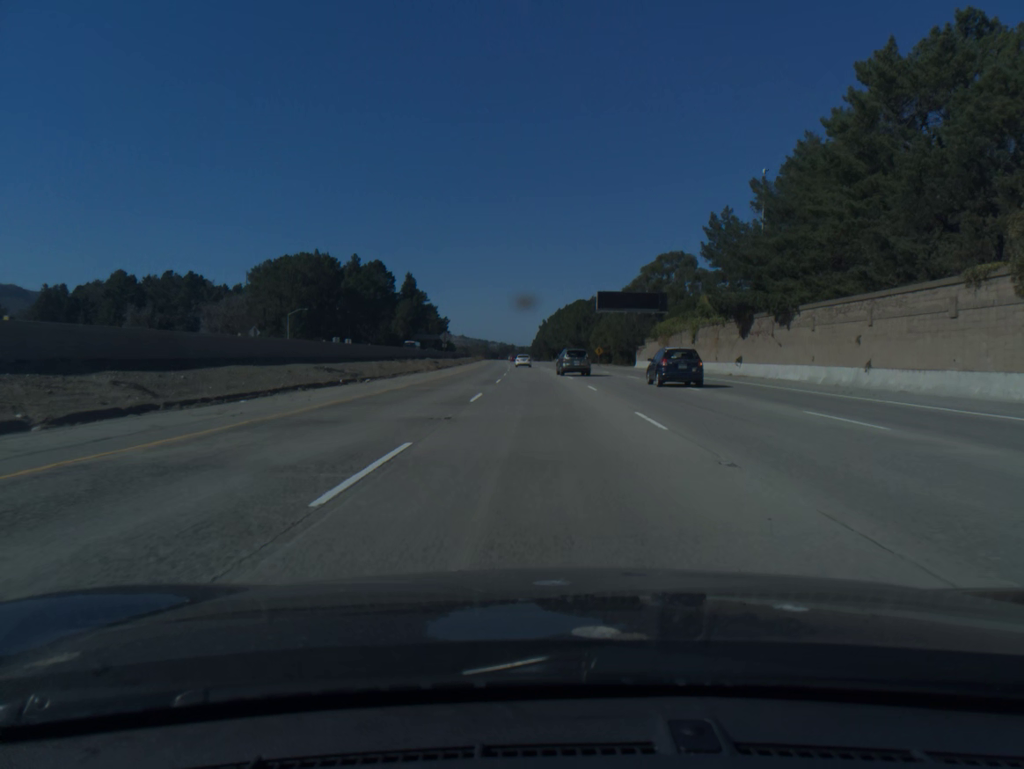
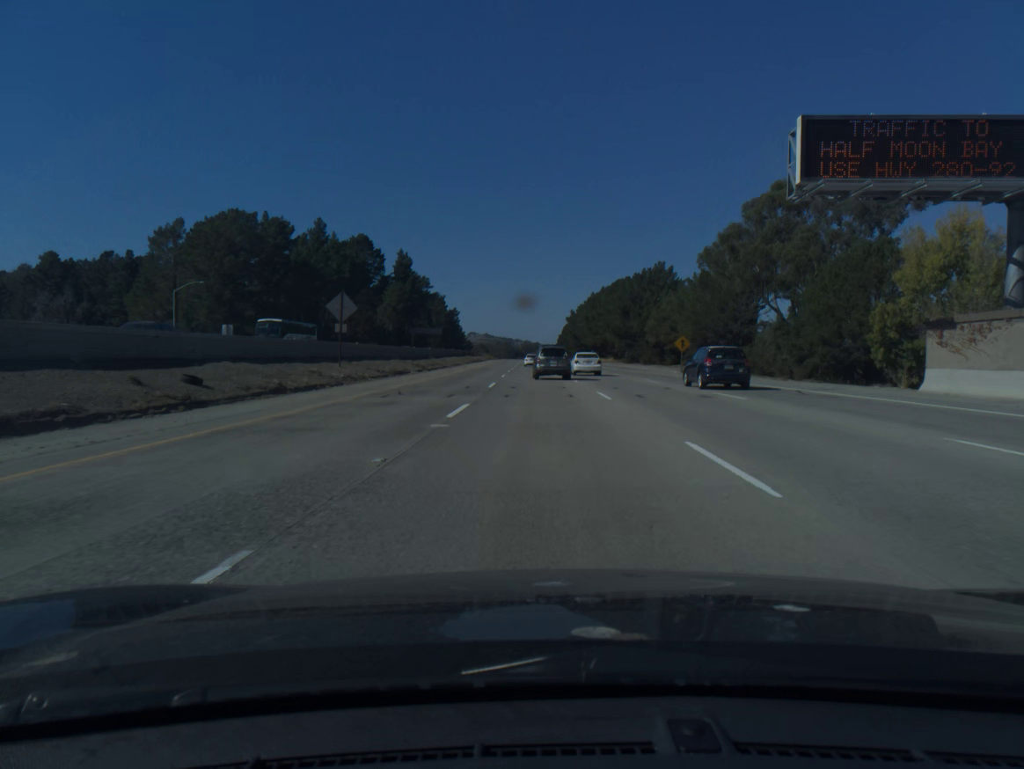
(-0.9, +64.3) m; -2°
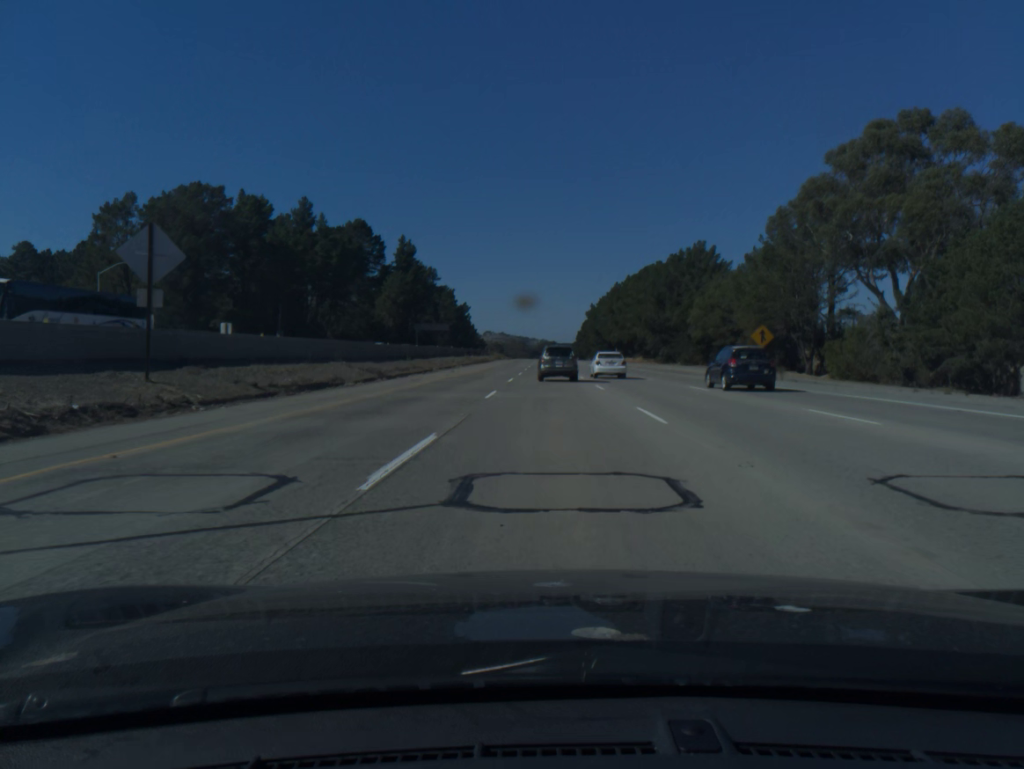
(-0.2, +22.3) m; -1°
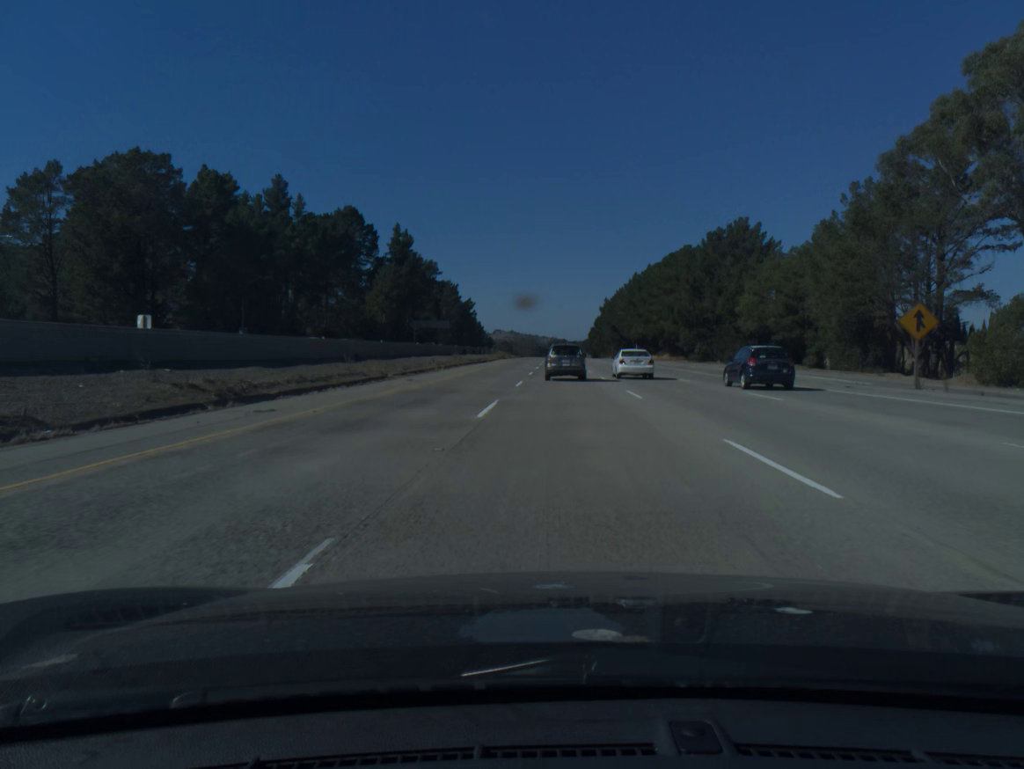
(-0.2, +21.8) m; -1°
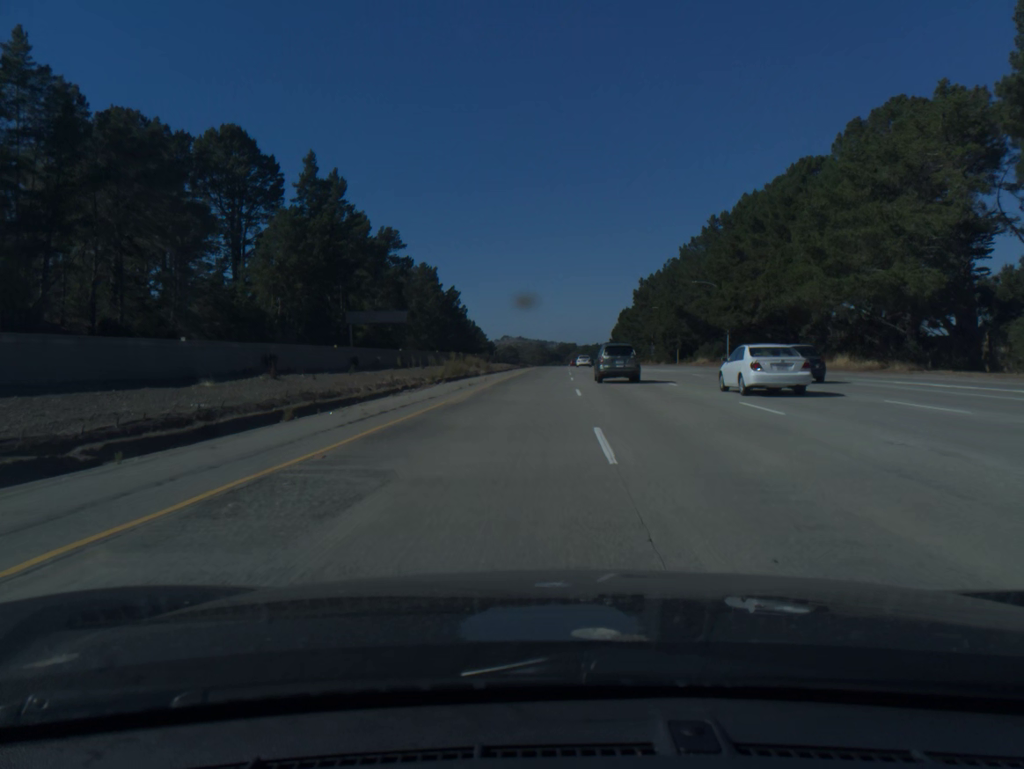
(-0.7, +78.7) m; -1°
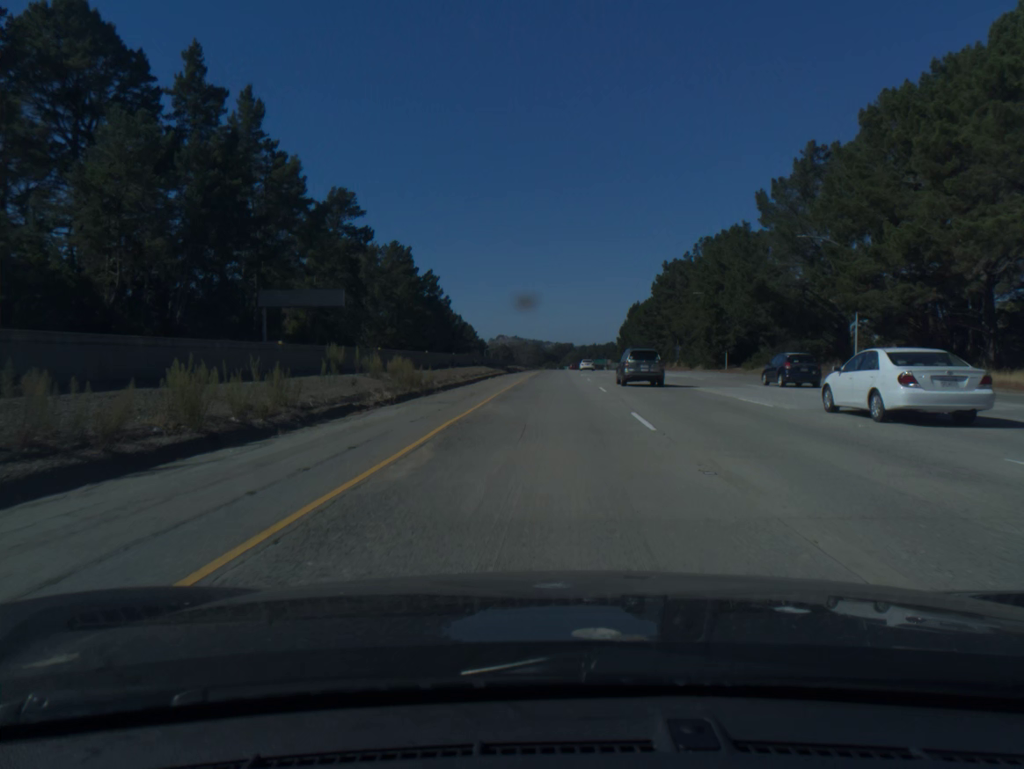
(-0.2, +39.4) m; 0°
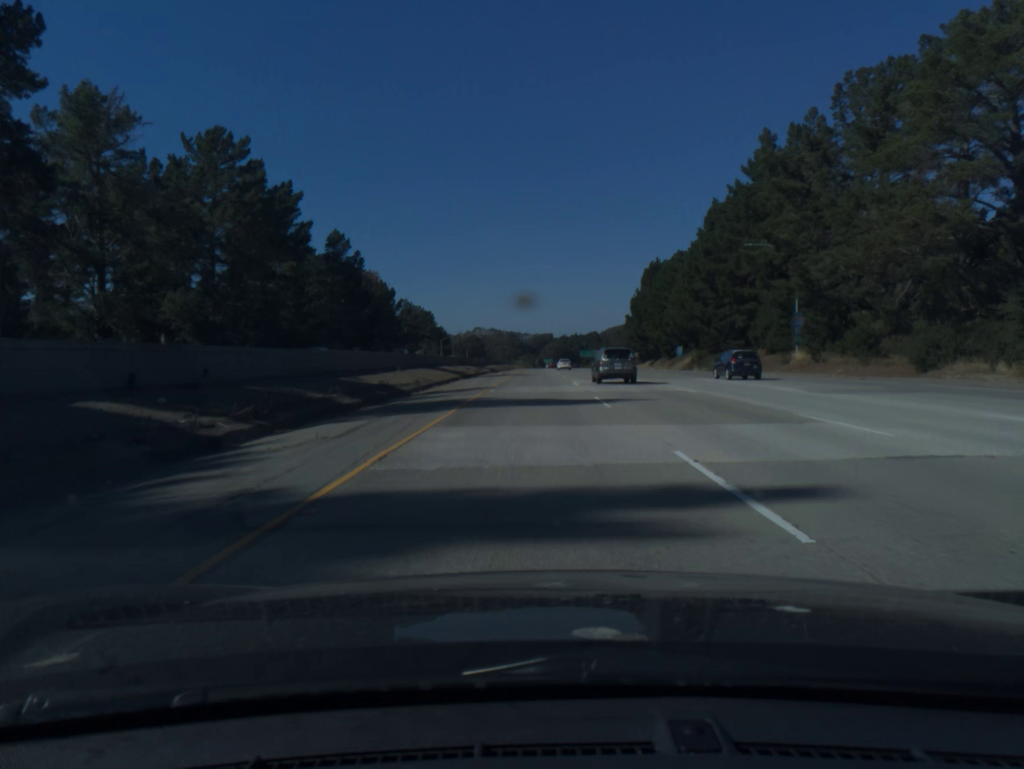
(+2.0, +81.4) m; +2°
